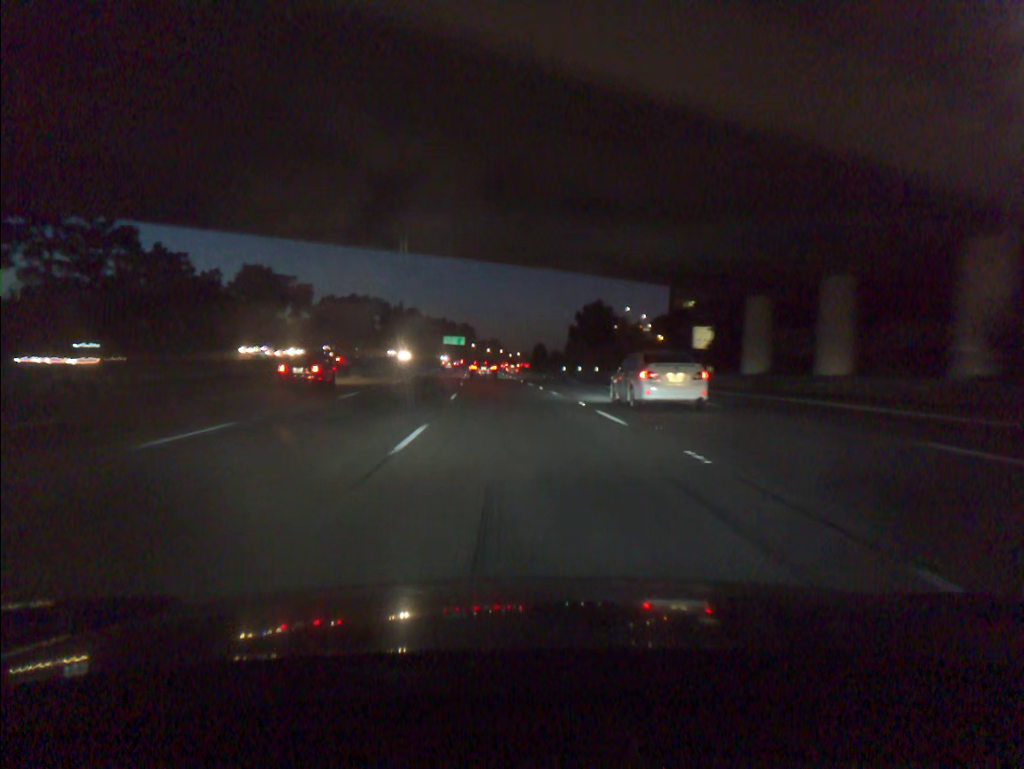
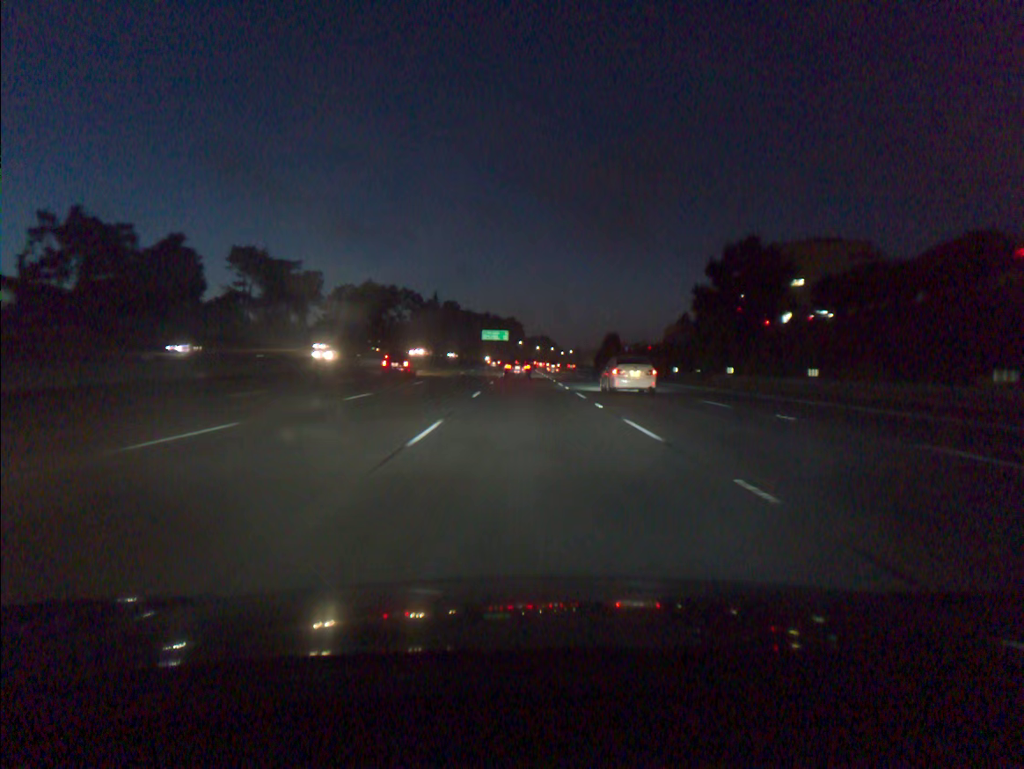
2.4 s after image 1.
(-2.2, +56.5) m; -4°
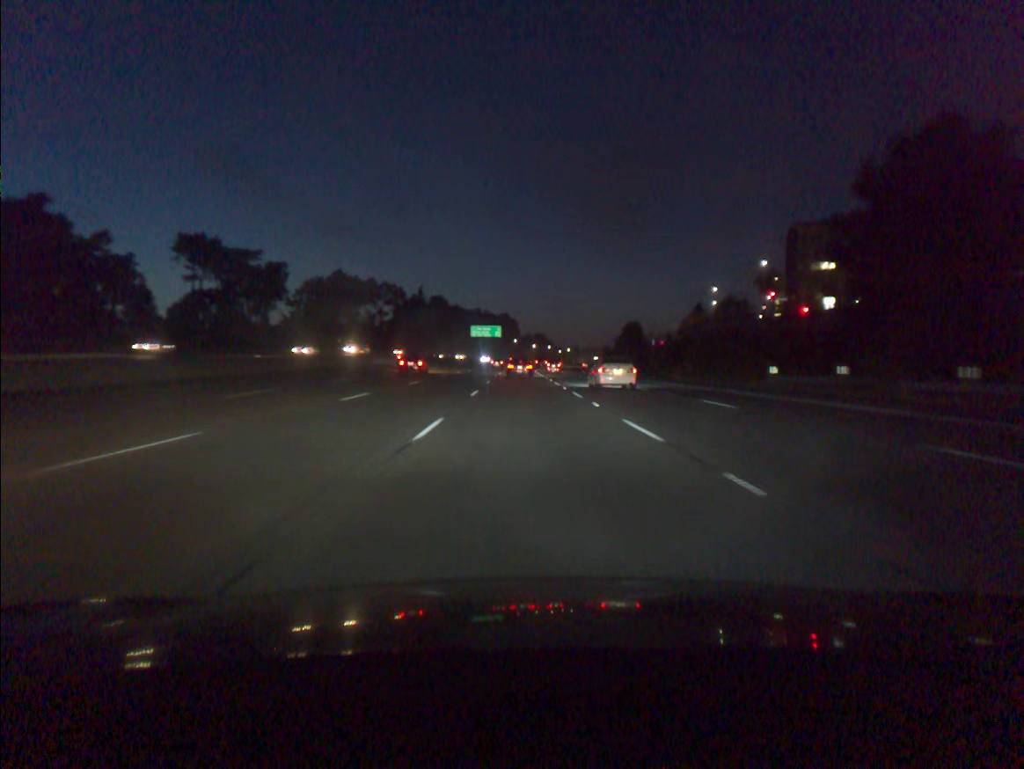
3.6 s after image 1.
(+0.1, +28.7) m; 0°
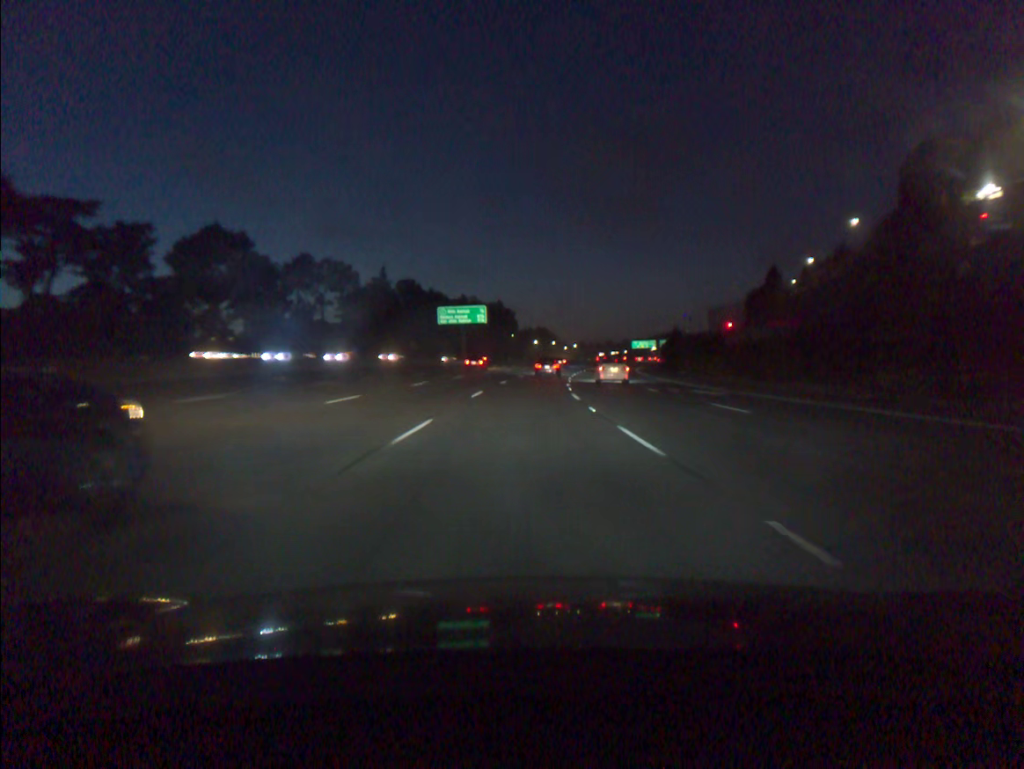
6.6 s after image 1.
(+0.2, +73.0) m; 0°
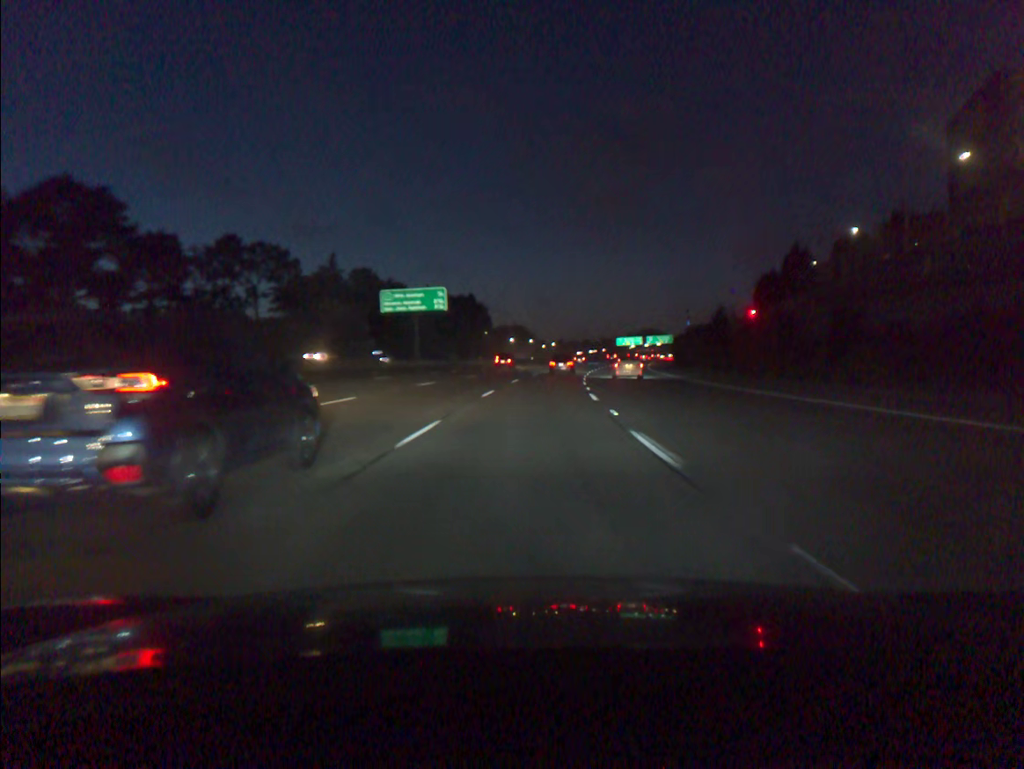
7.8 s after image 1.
(+0.4, +29.6) m; +2°
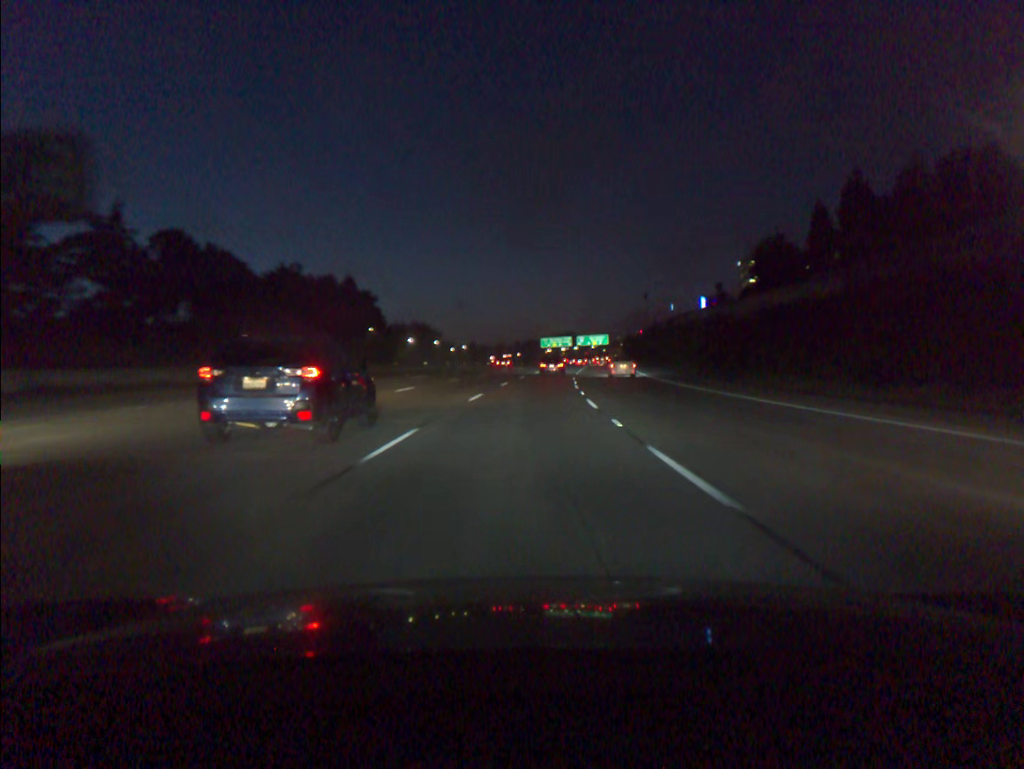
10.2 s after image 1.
(+3.2, +59.6) m; +6°
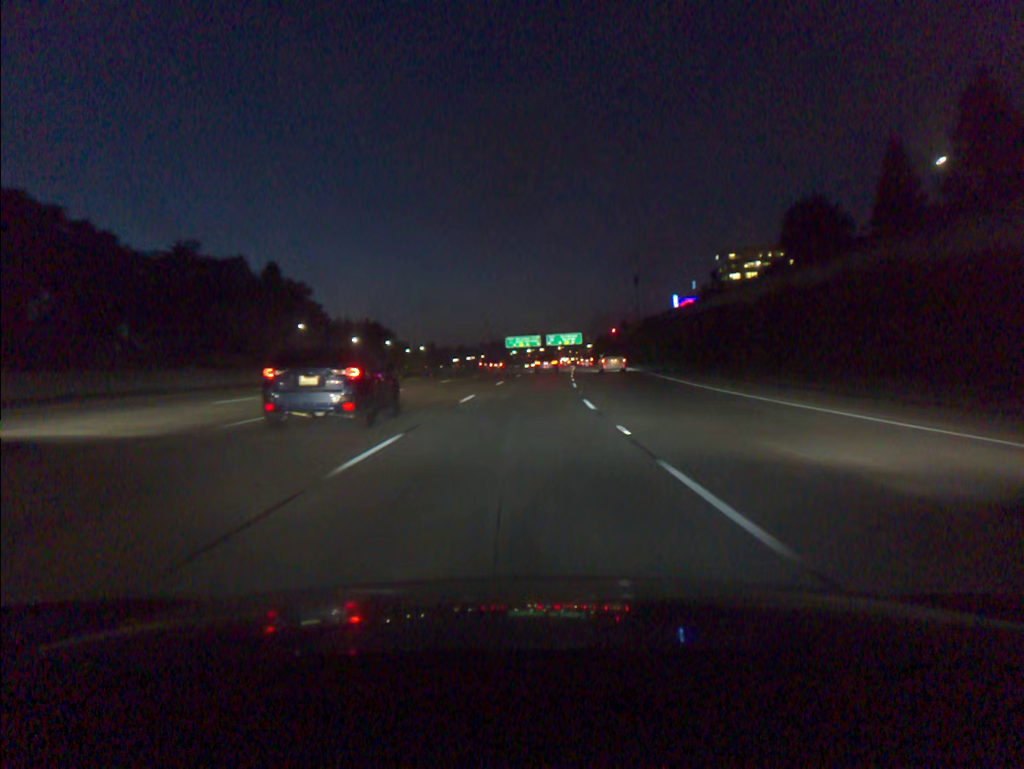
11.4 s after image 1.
(+0.7, +30.1) m; +3°
